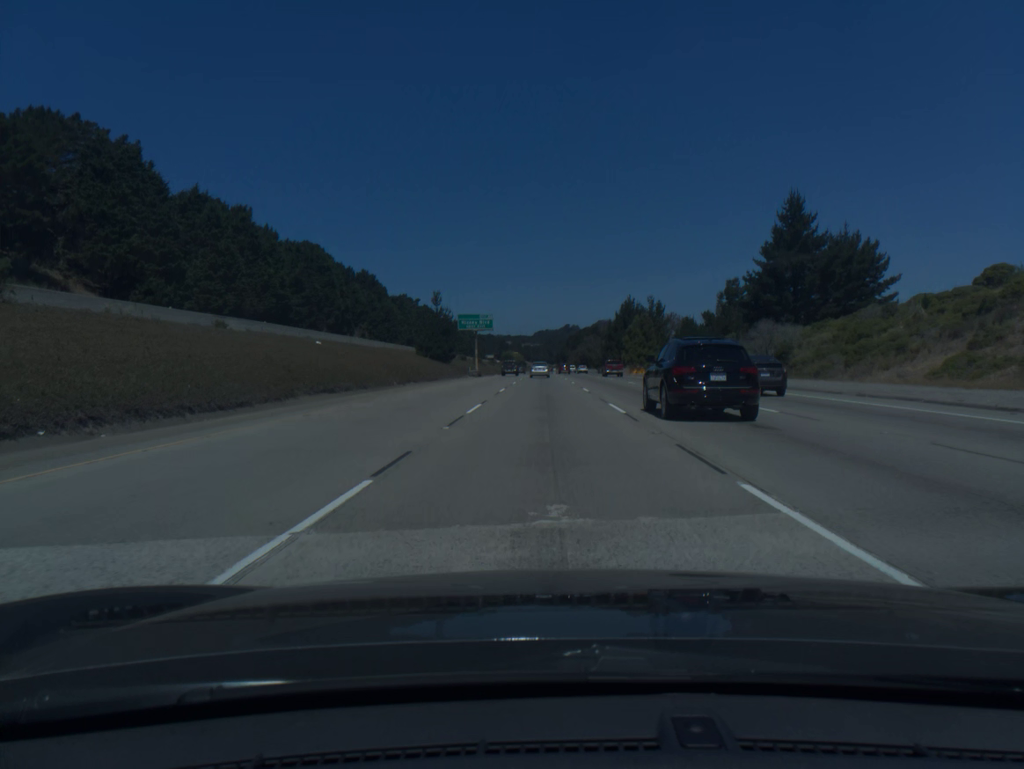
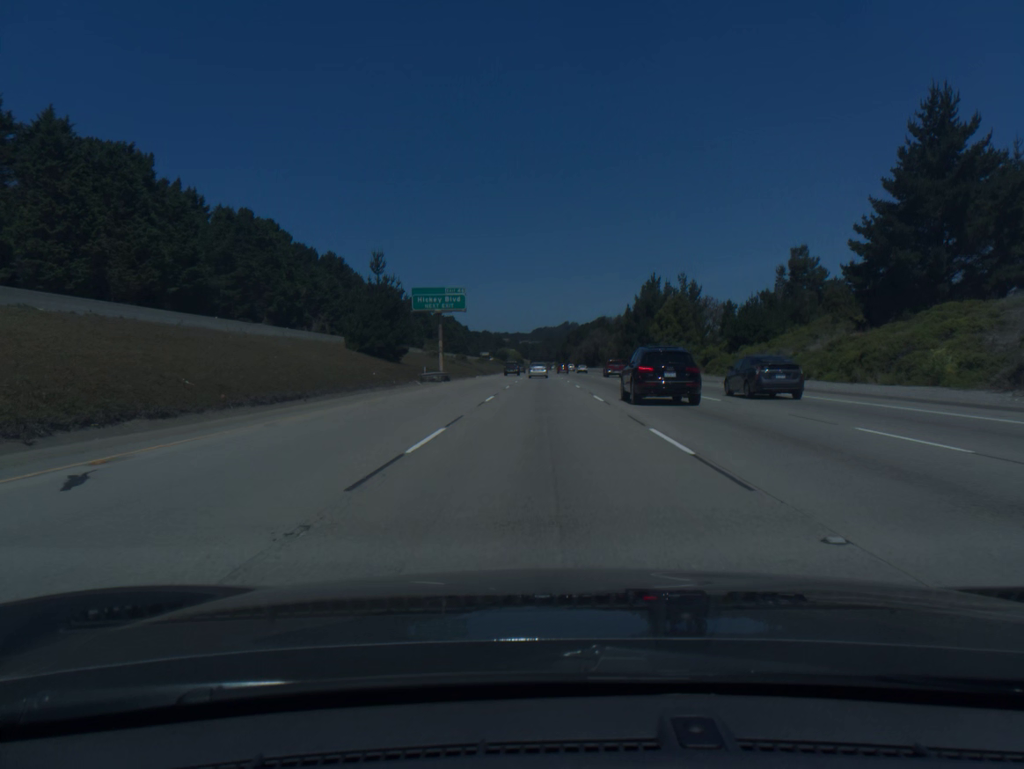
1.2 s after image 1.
(+0.1, +37.5) m; 0°
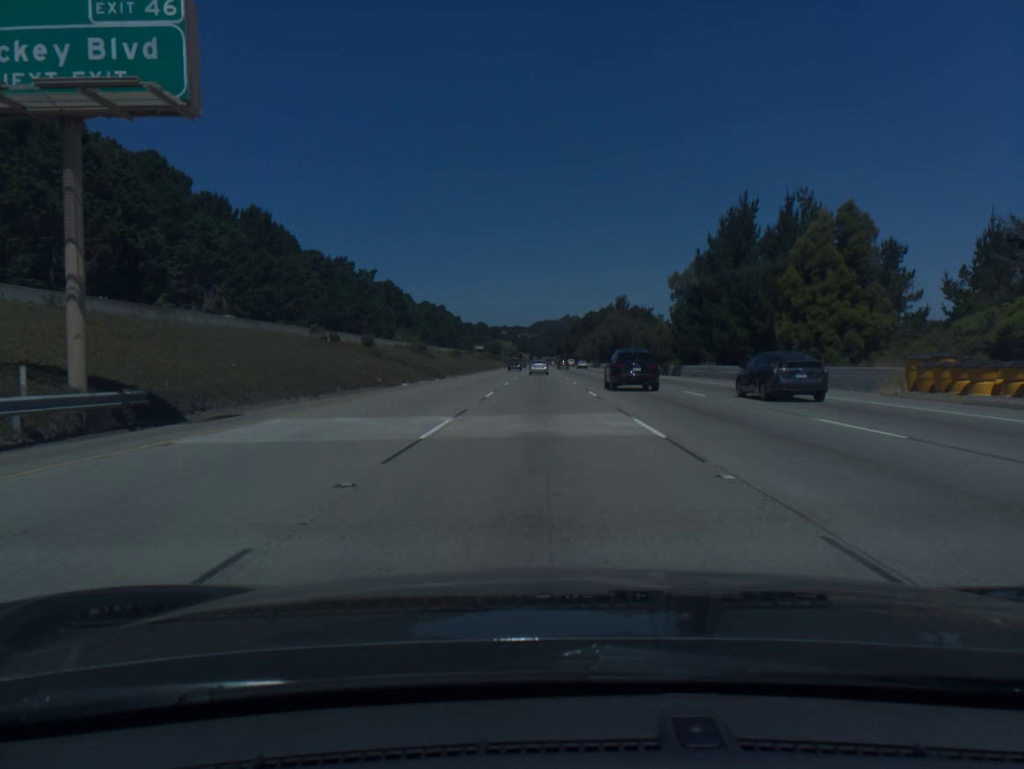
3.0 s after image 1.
(0.0, +56.8) m; 0°
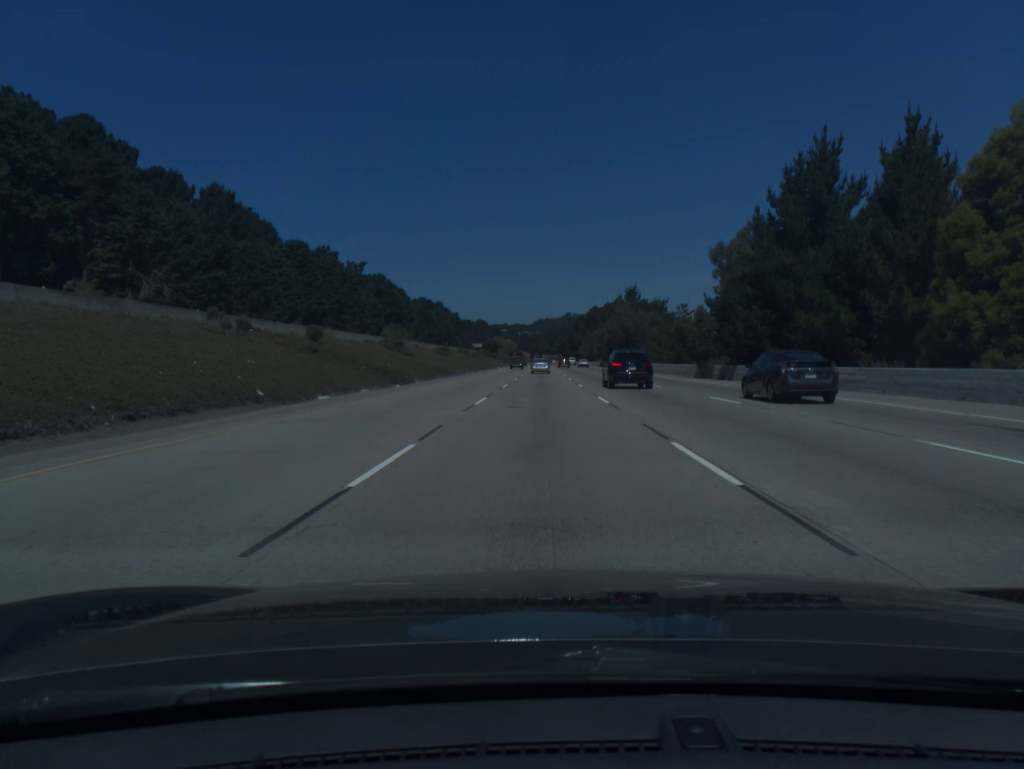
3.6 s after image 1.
(0.0, +19.1) m; 0°
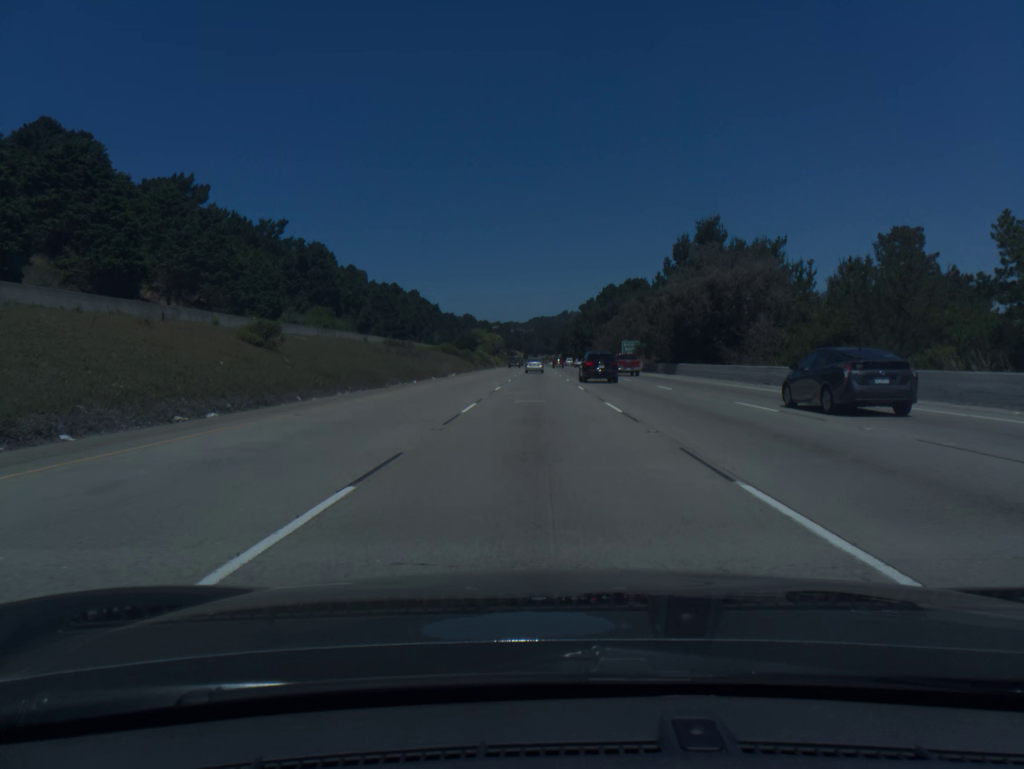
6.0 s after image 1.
(+0.2, +76.9) m; 0°
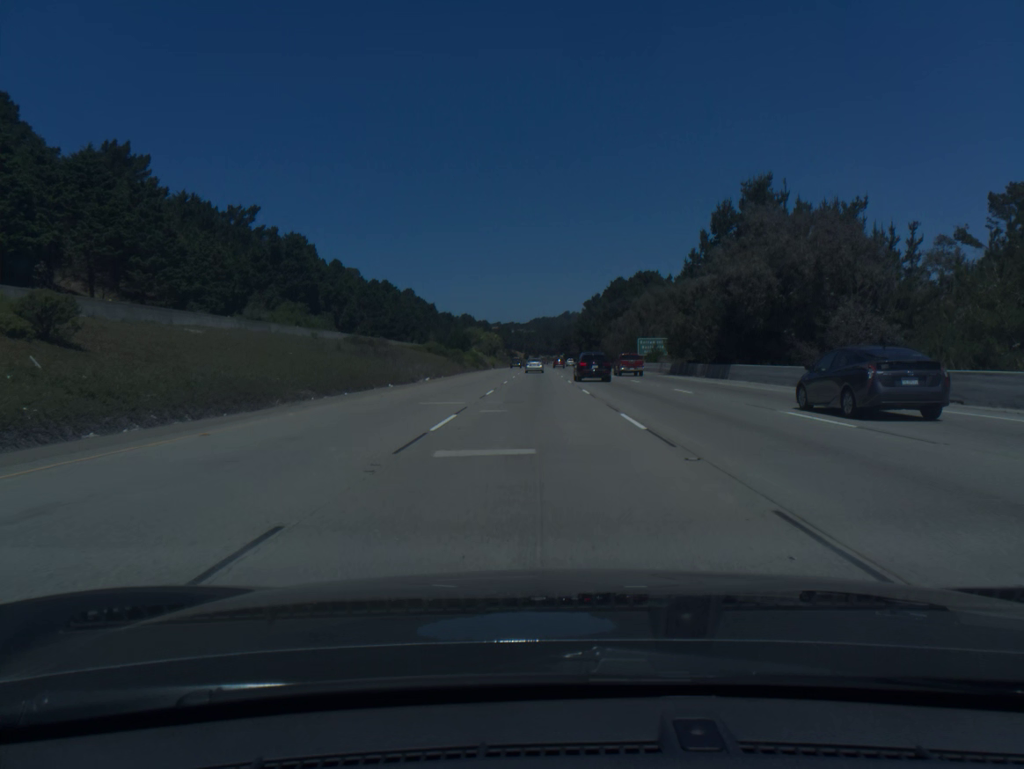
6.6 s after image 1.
(0.0, +19.3) m; 0°
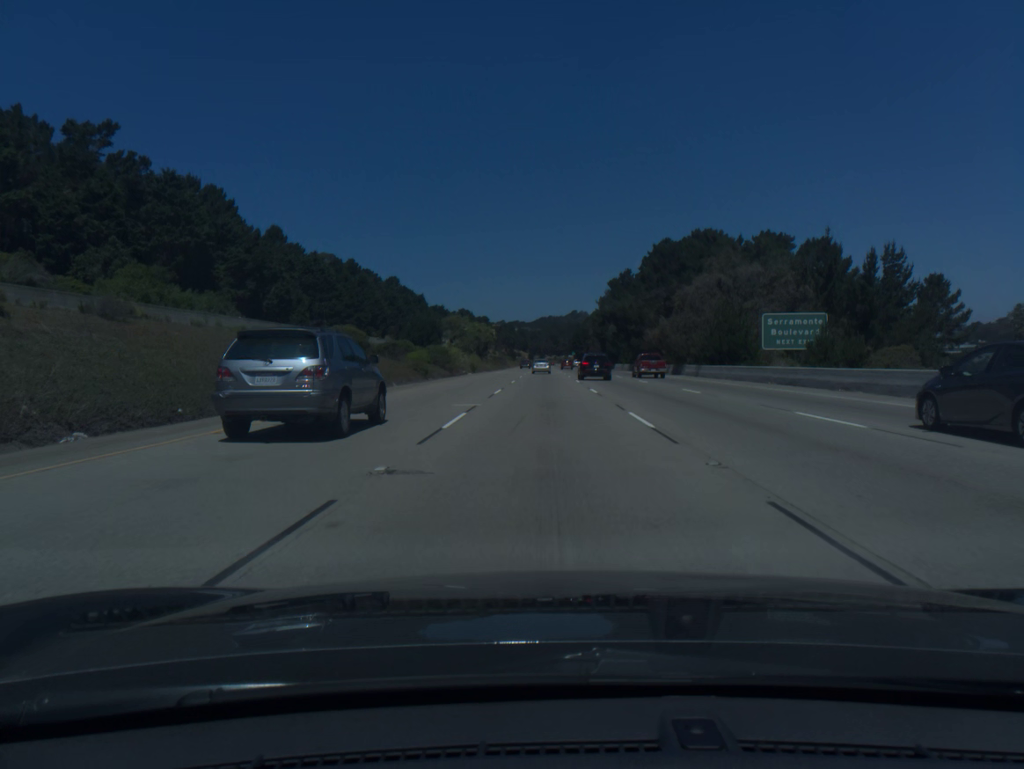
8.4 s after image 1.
(-0.4, +58.1) m; -1°
